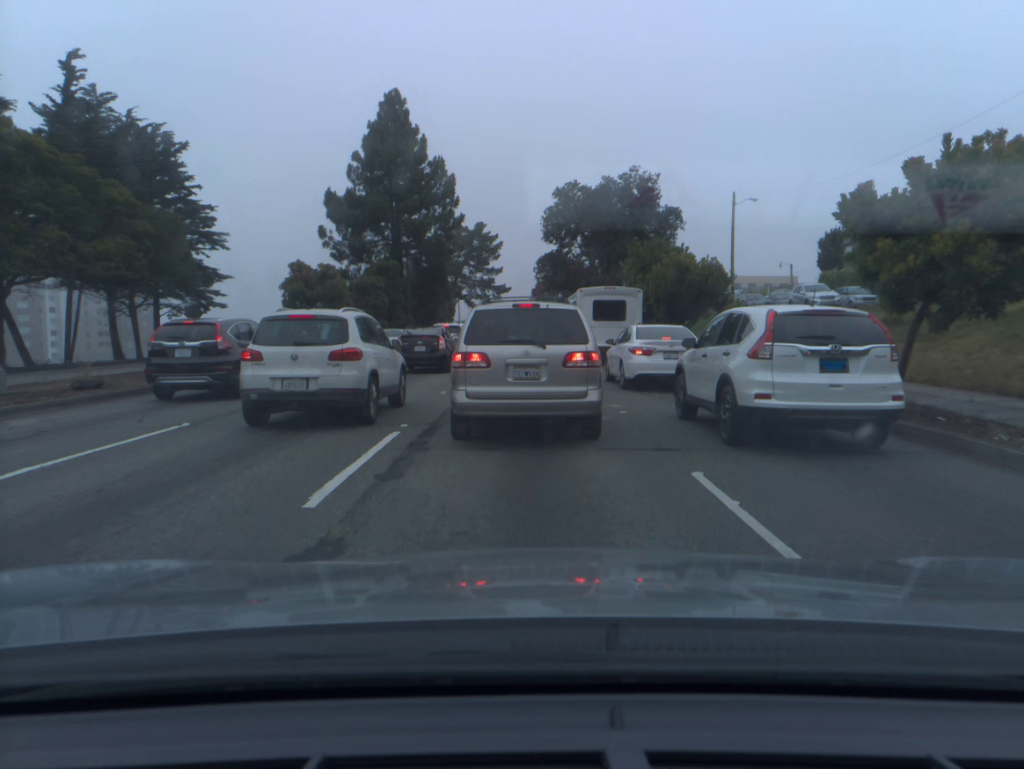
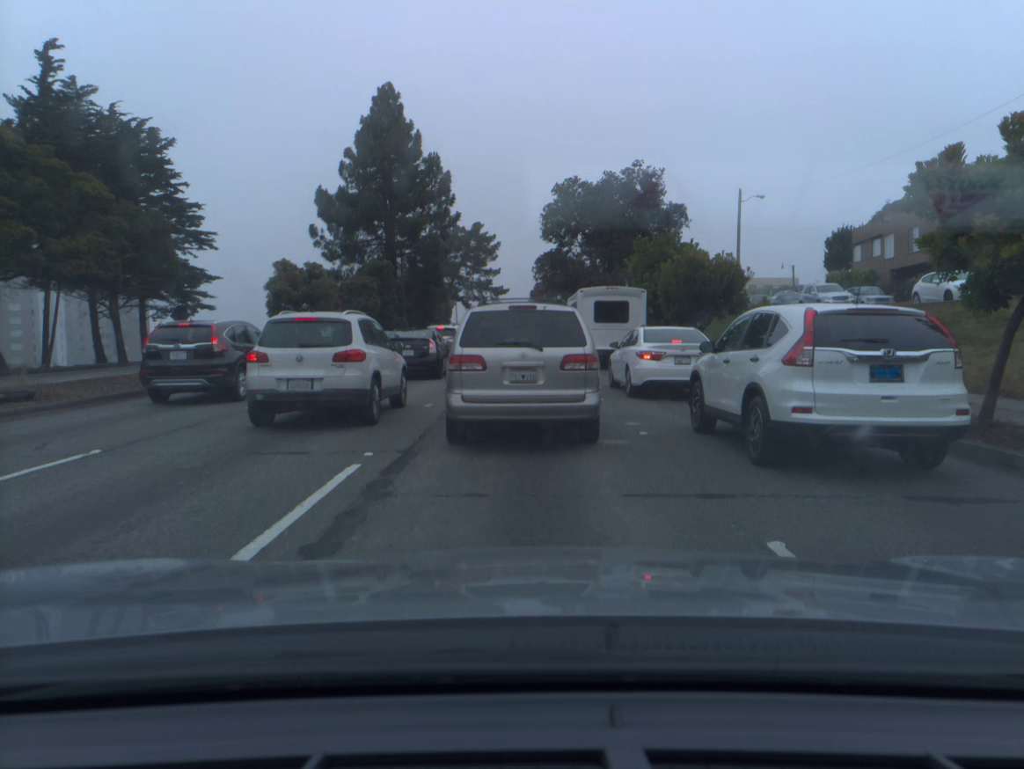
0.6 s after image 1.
(0.0, +2.4) m; 0°
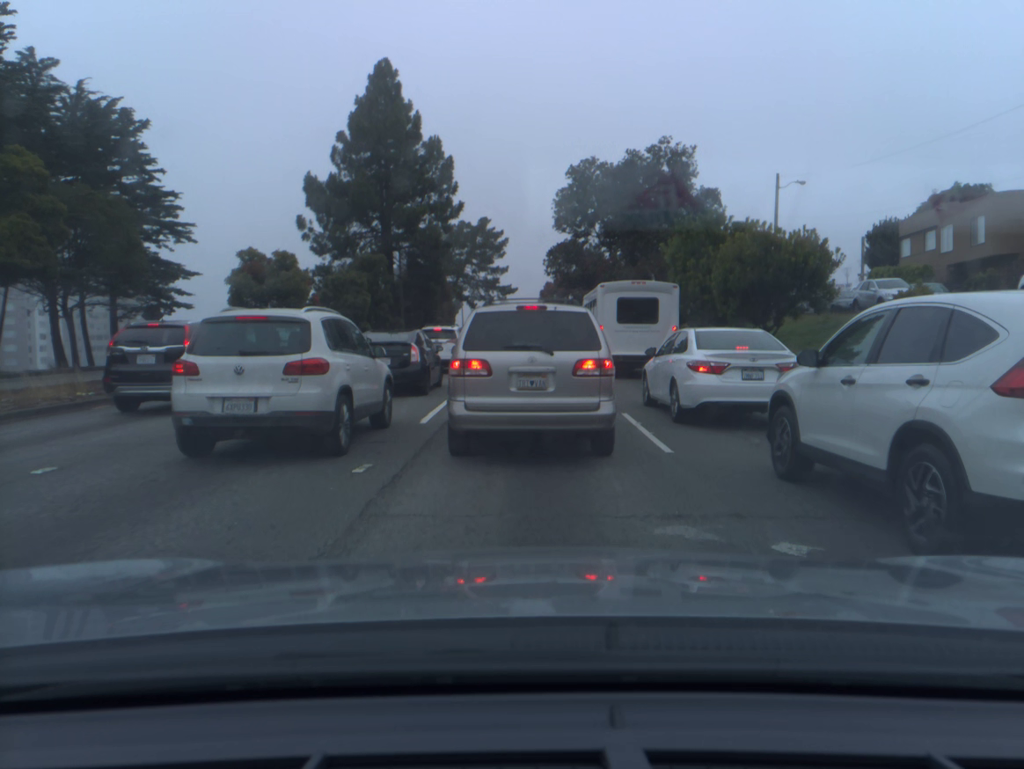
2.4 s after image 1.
(-0.1, +6.5) m; -1°
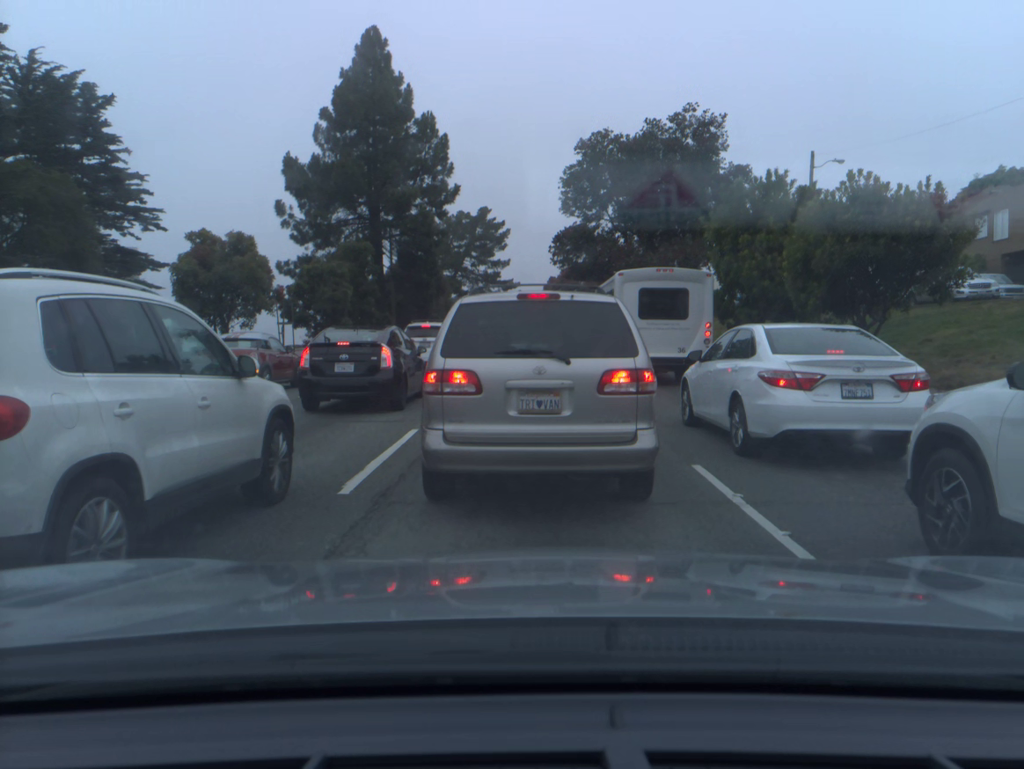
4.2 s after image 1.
(0.0, +5.4) m; 0°
